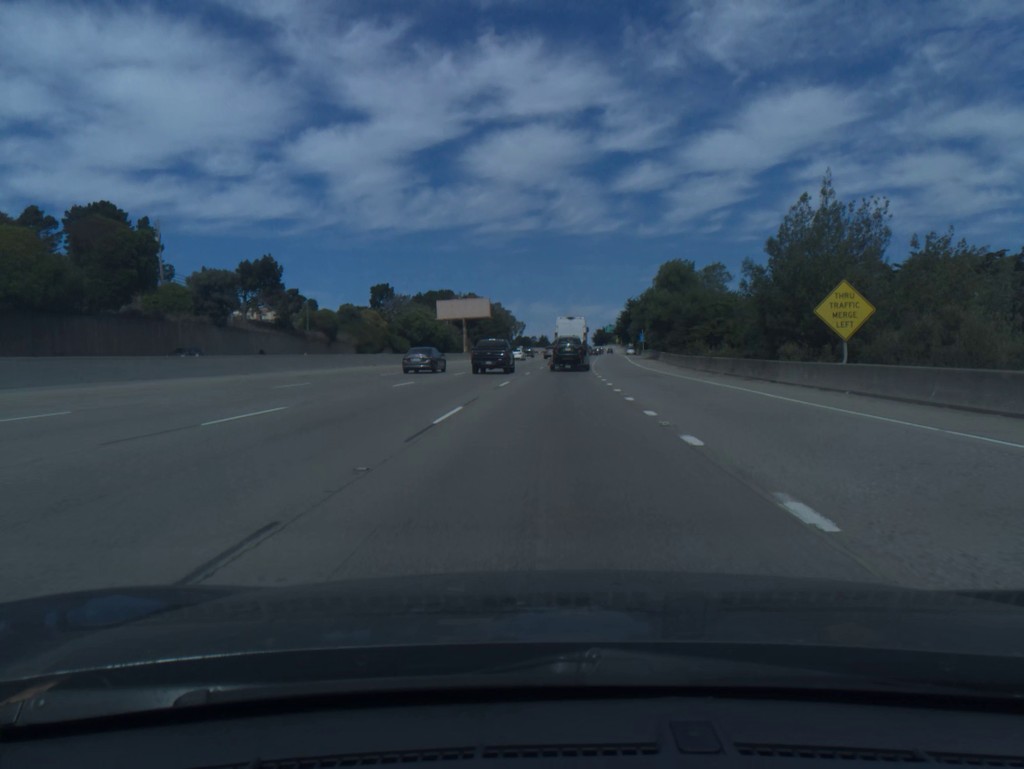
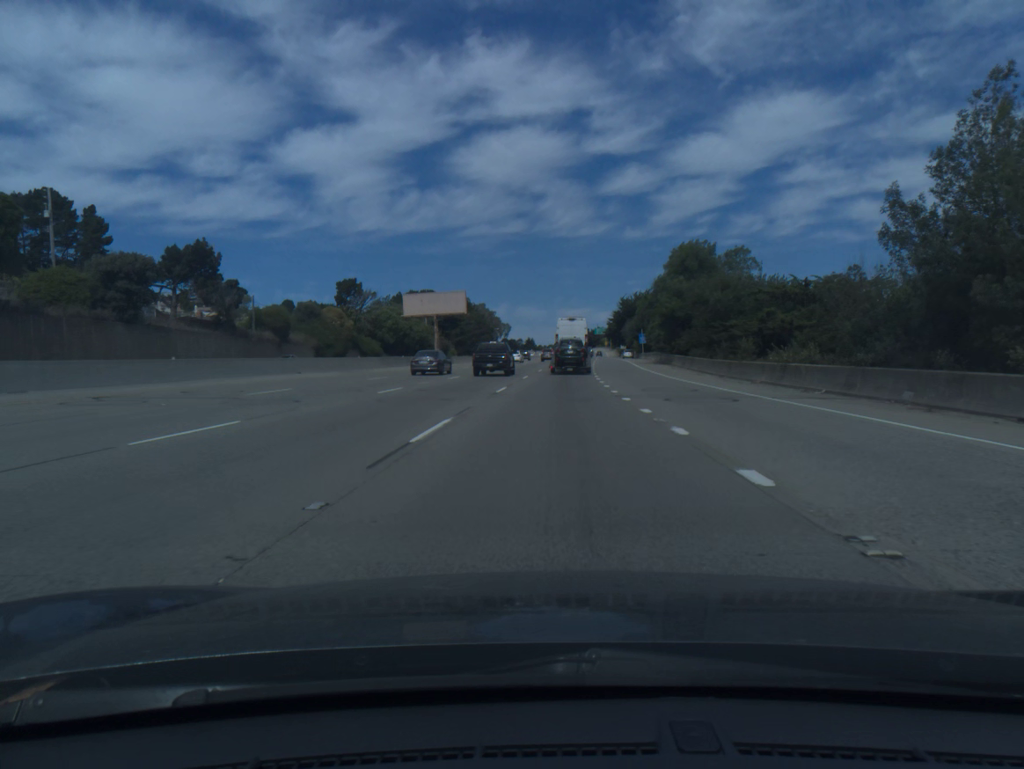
(+0.1, +16.7) m; +1°
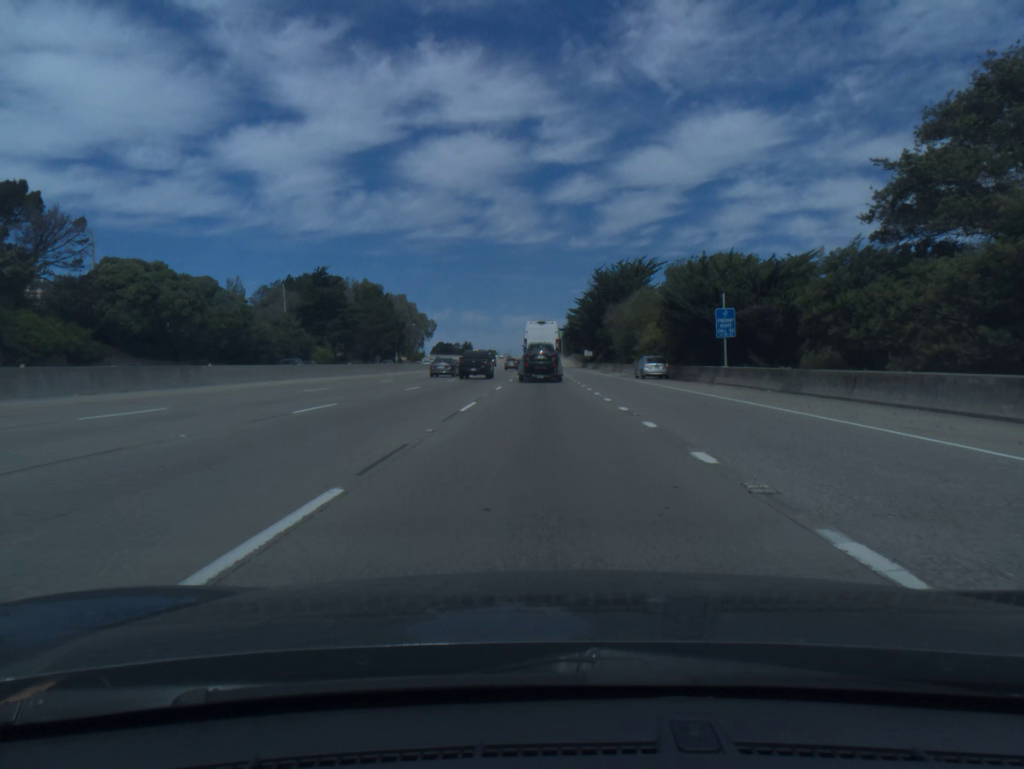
(+3.4, +80.3) m; +4°
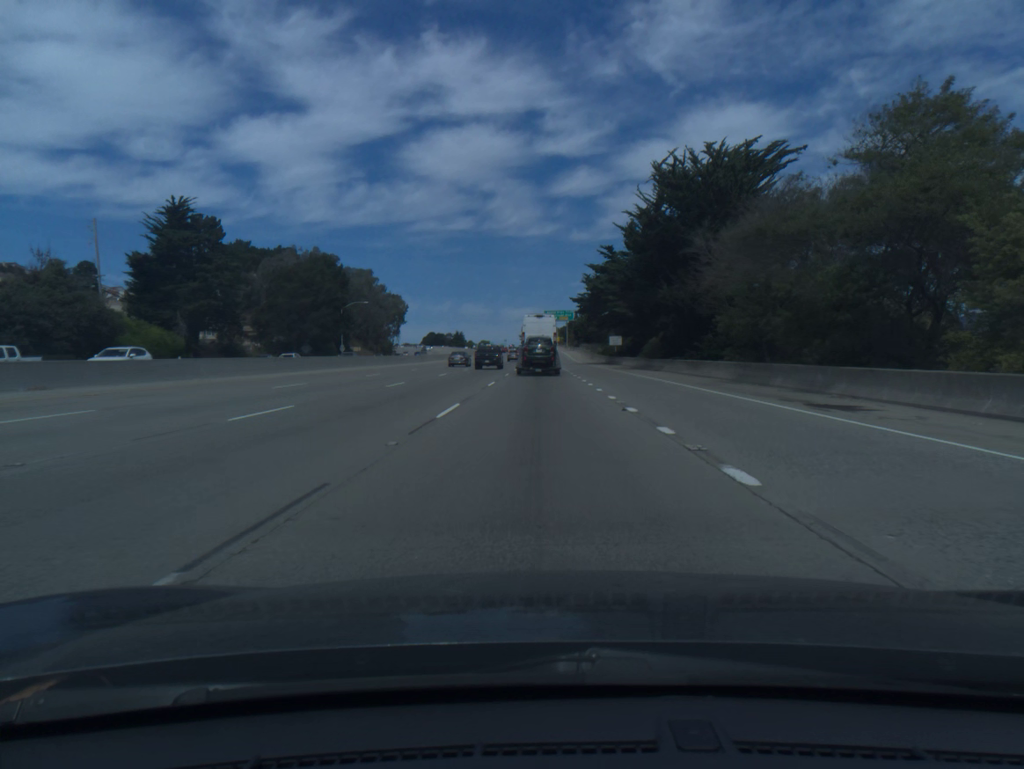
(+0.1, +61.4) m; 0°
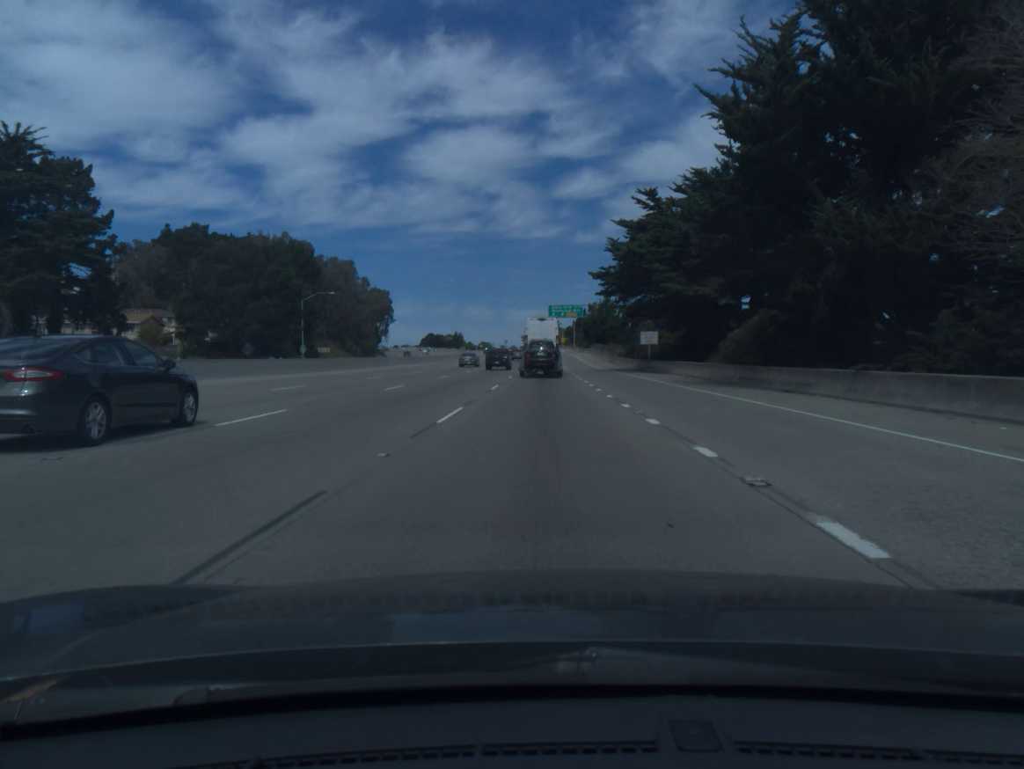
(-0.1, +30.0) m; 0°
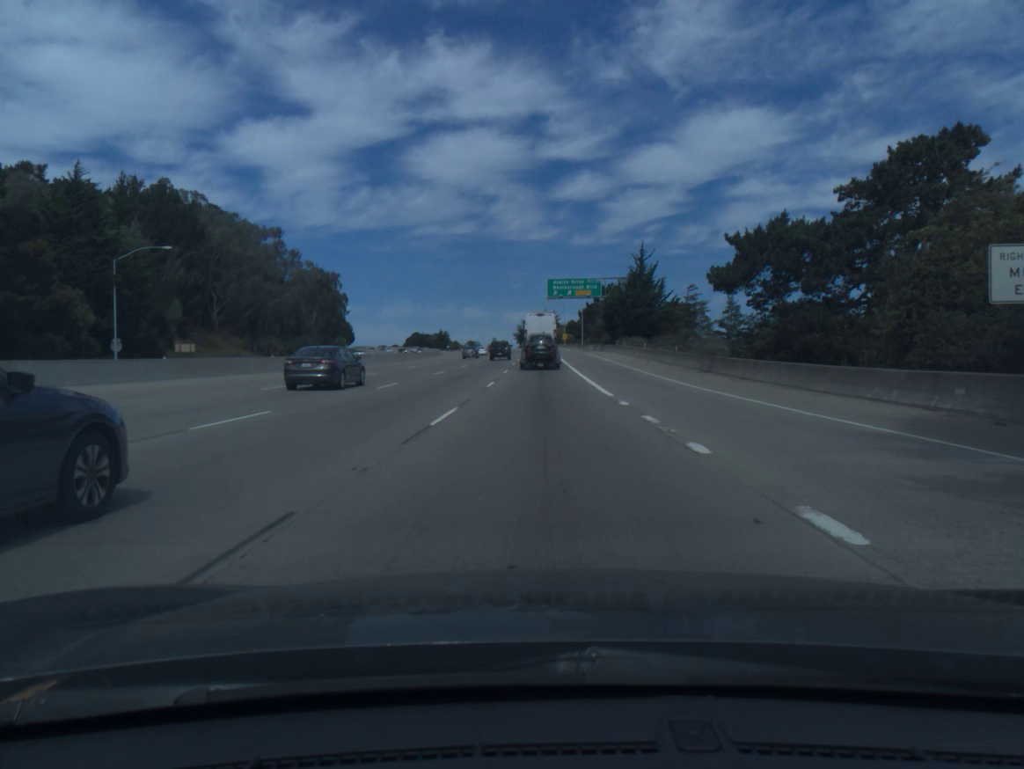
(+0.2, +59.1) m; 0°
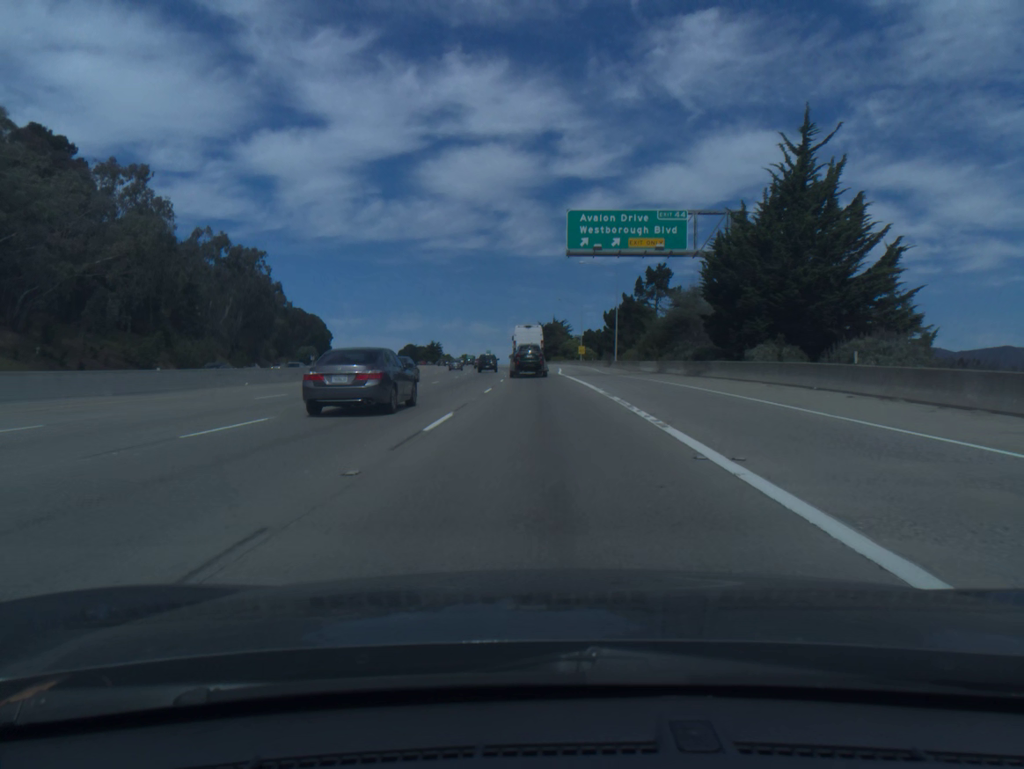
(-0.1, +59.0) m; 0°
